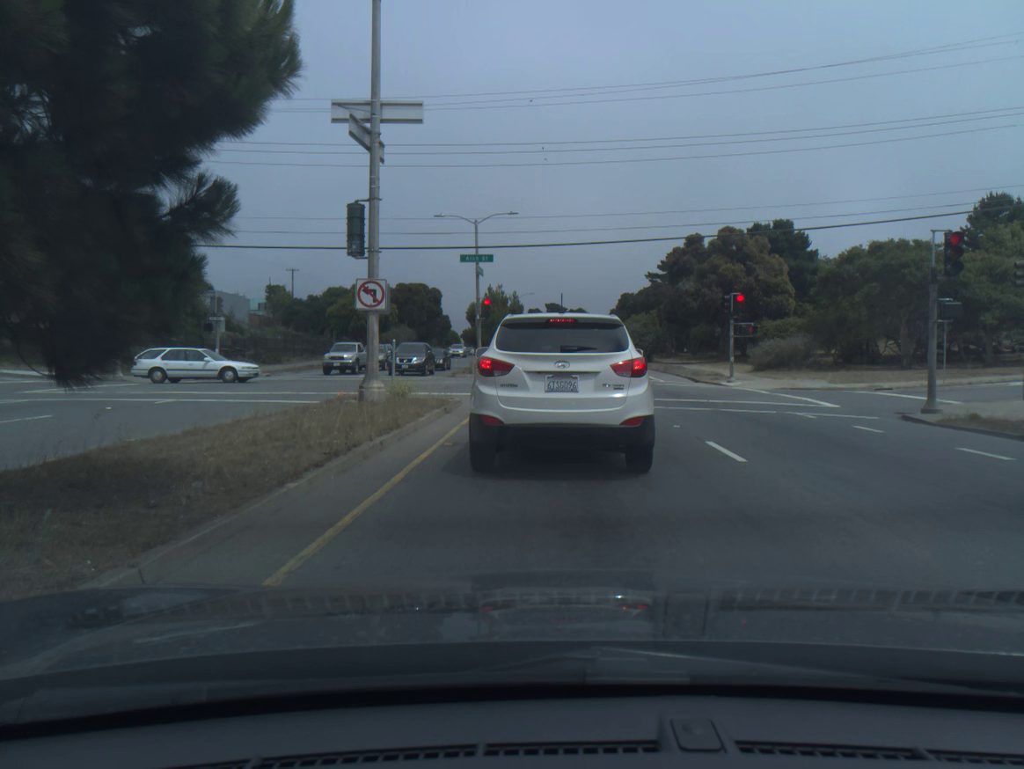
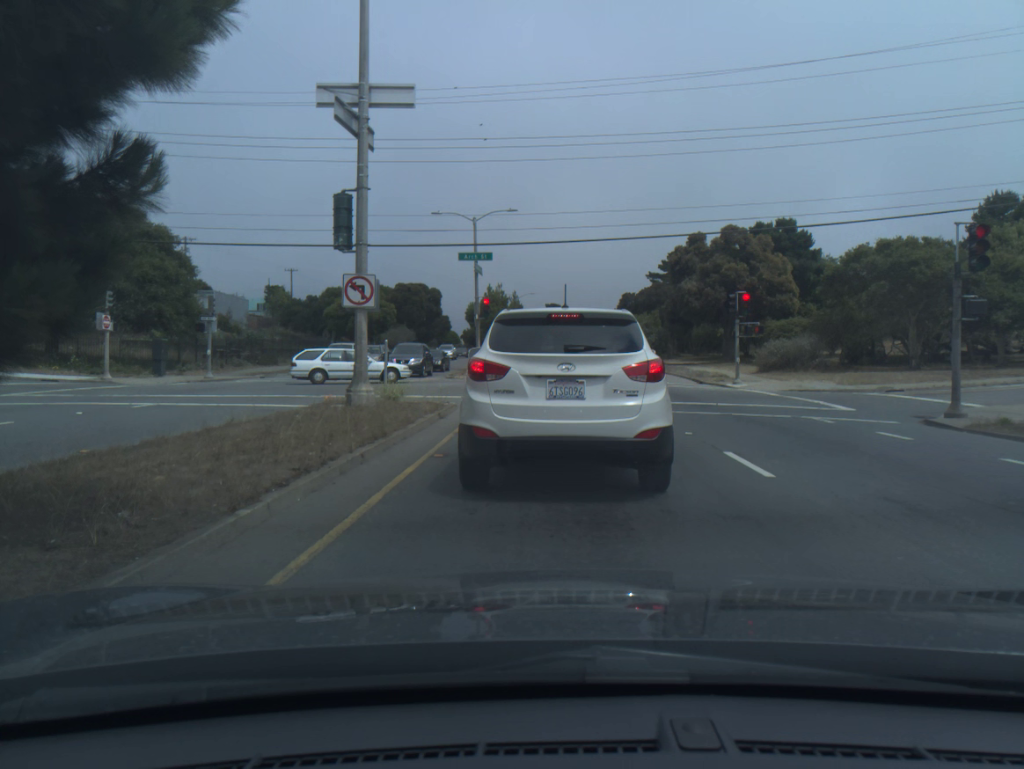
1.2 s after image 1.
(0.0, +1.1) m; 0°
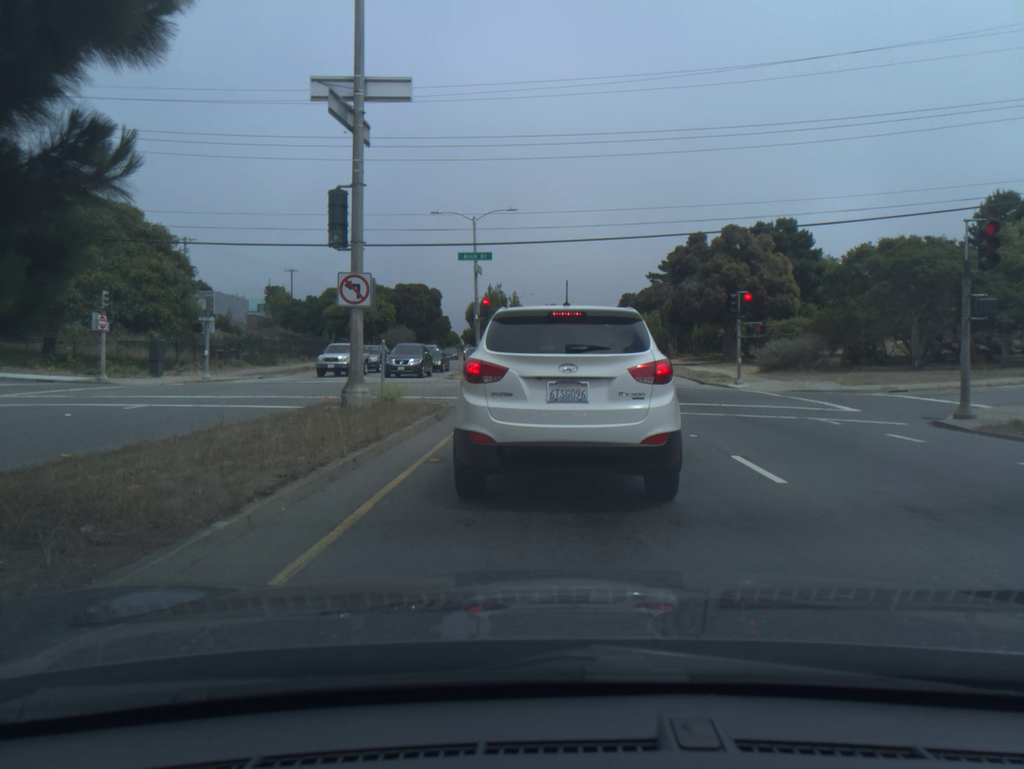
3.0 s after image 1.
(0.0, +0.4) m; 0°
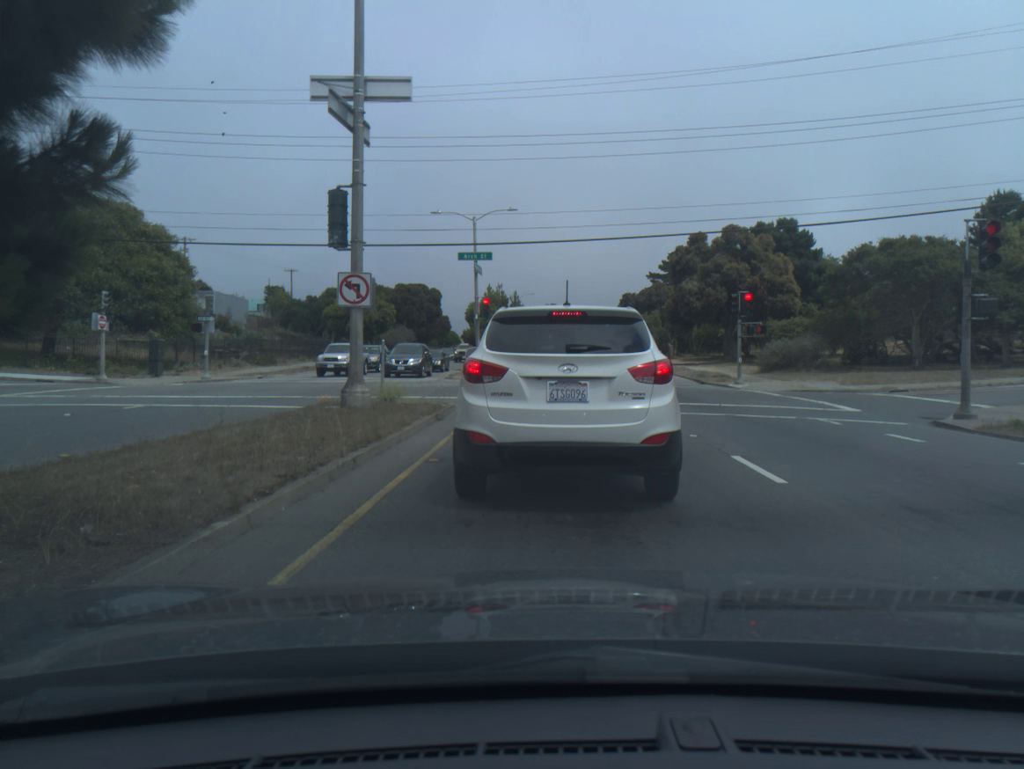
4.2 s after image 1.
(0.0, 0.0) m; 0°
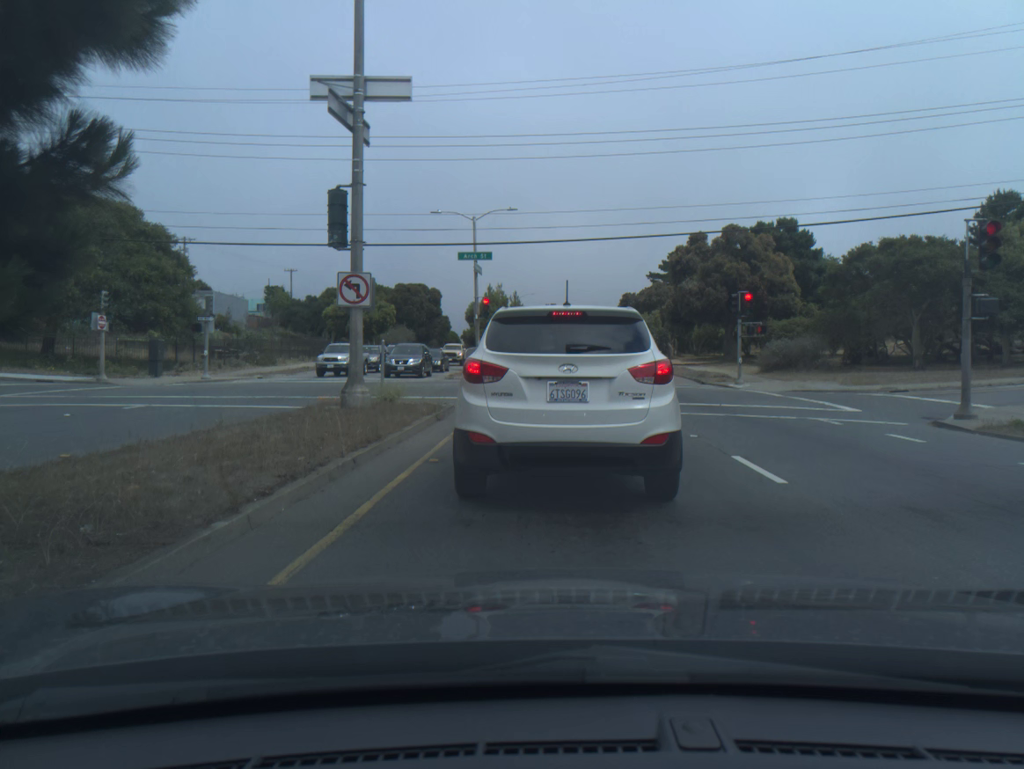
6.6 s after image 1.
(0.0, 0.0) m; 0°
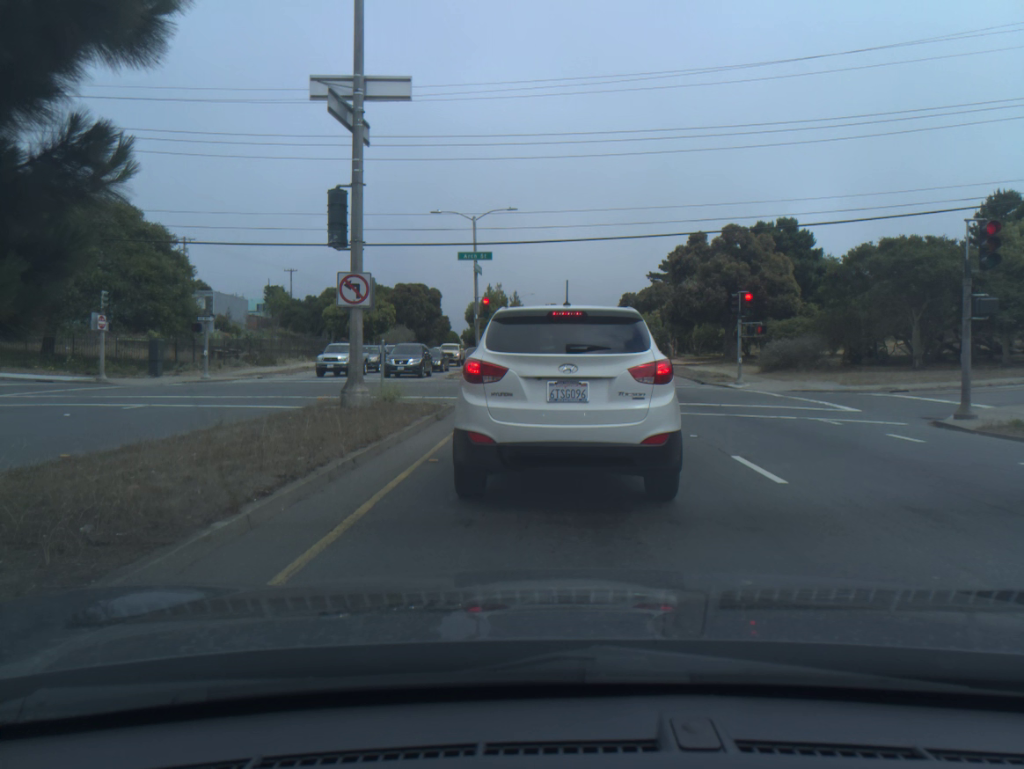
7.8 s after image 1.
(0.0, 0.0) m; 0°
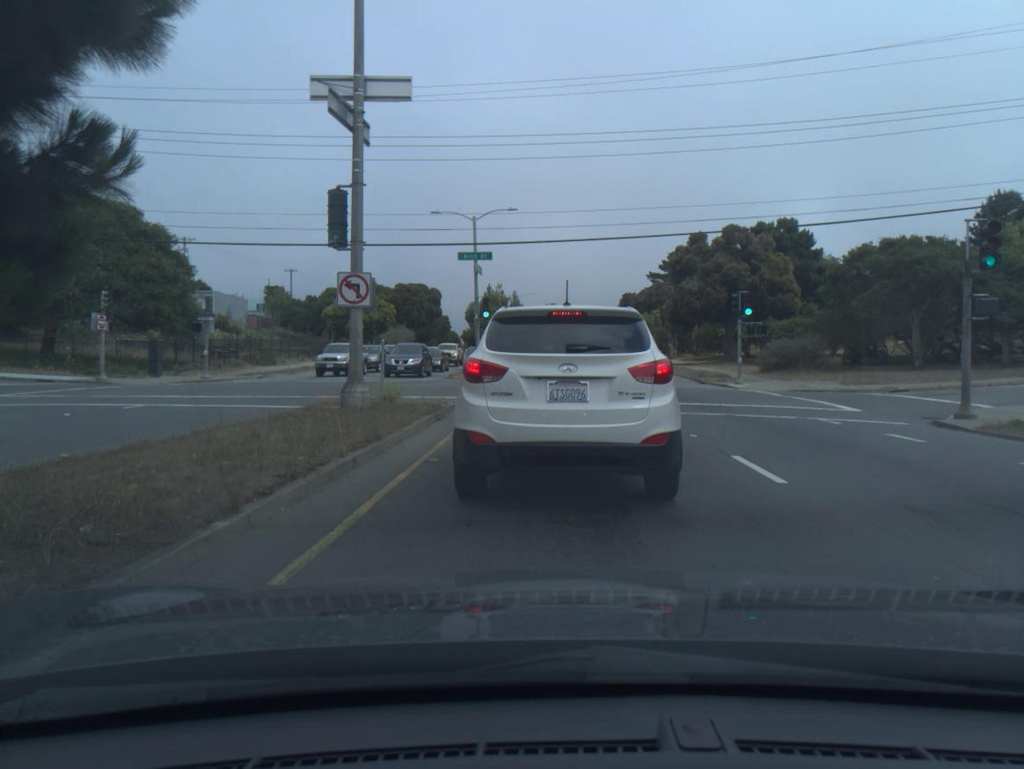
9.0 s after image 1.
(0.0, 0.0) m; 0°
